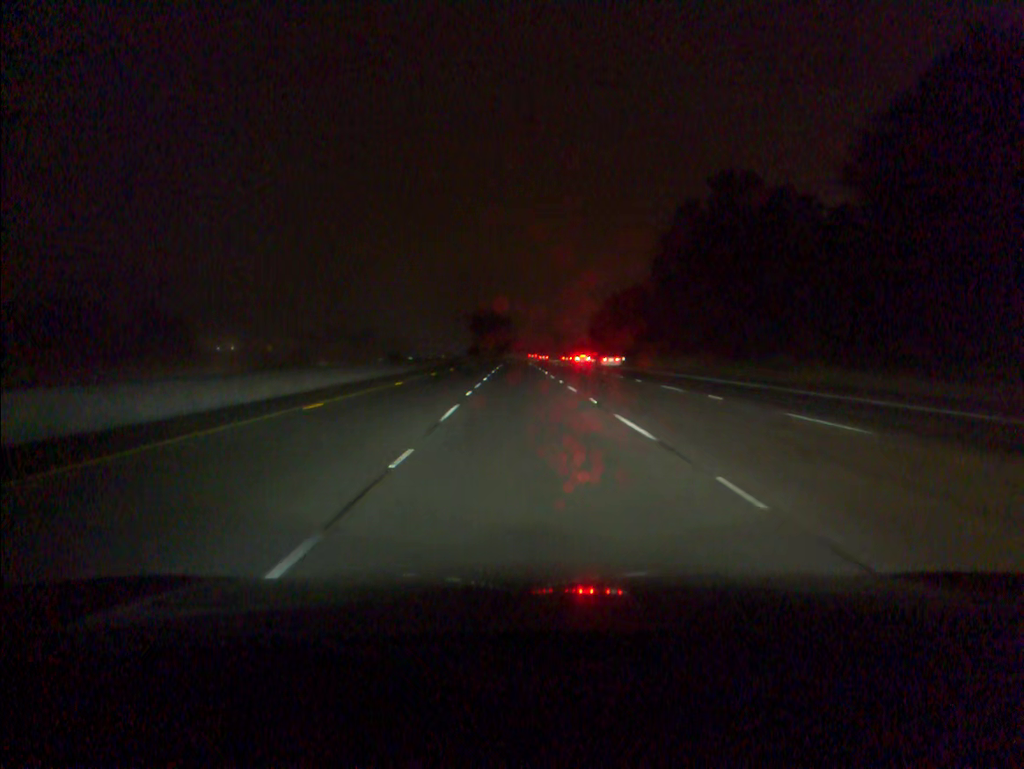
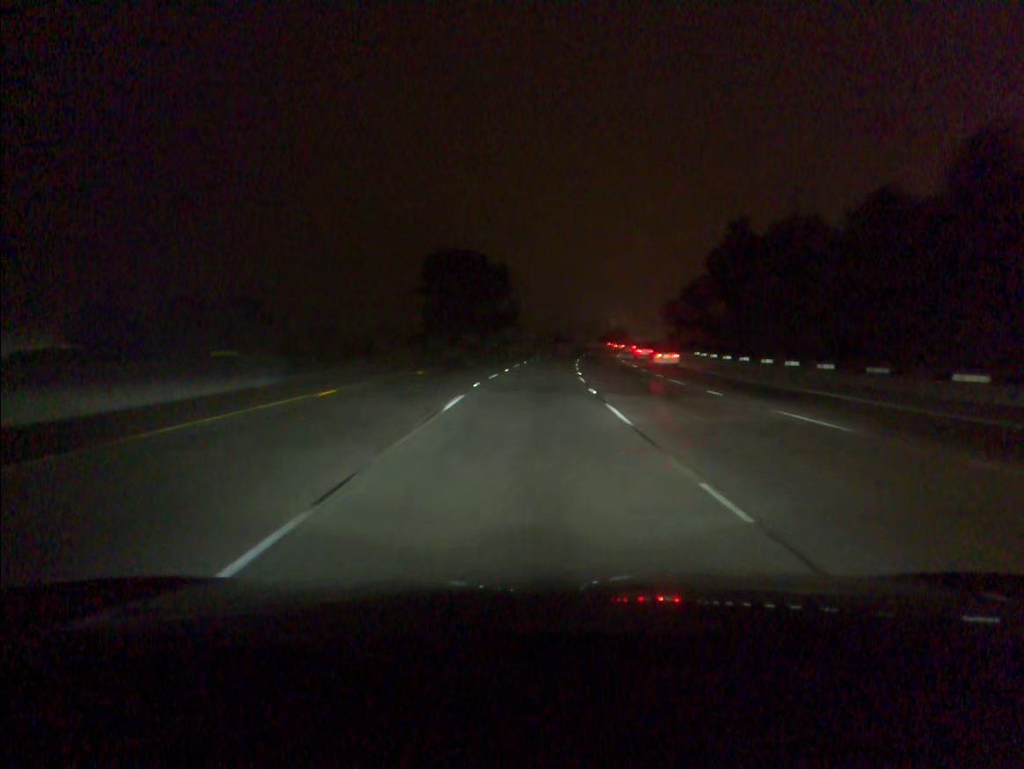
(-0.7, +101.5) m; 0°
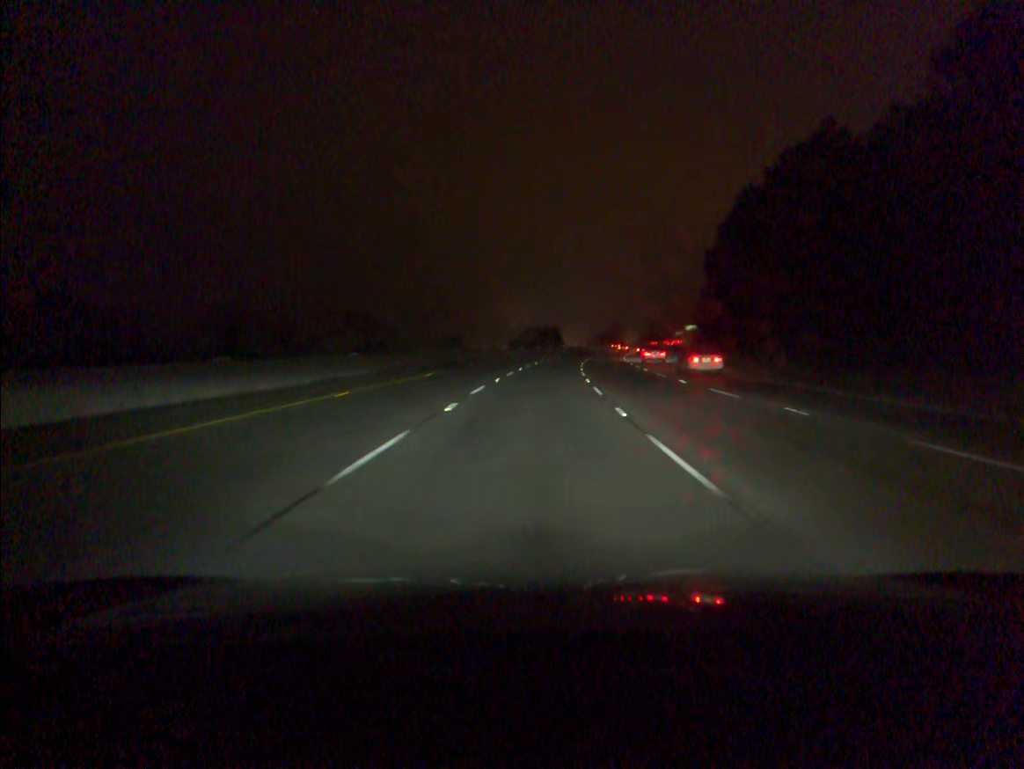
(+6.5, +100.3) m; +7°
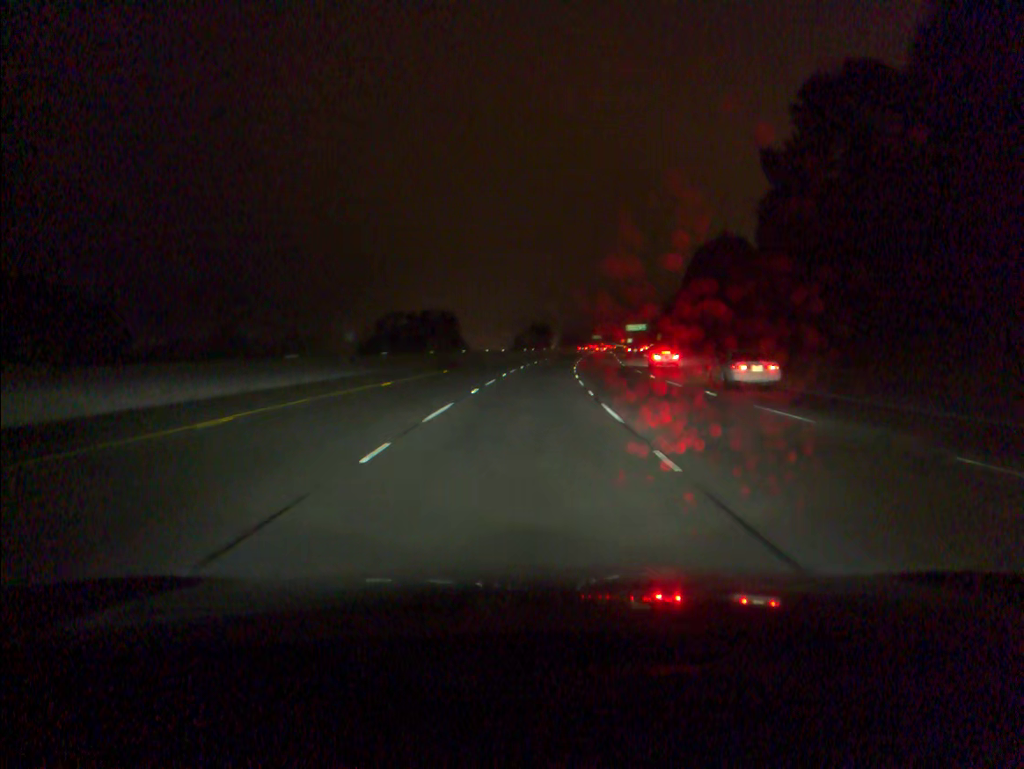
(+4.8, +80.5) m; +6°
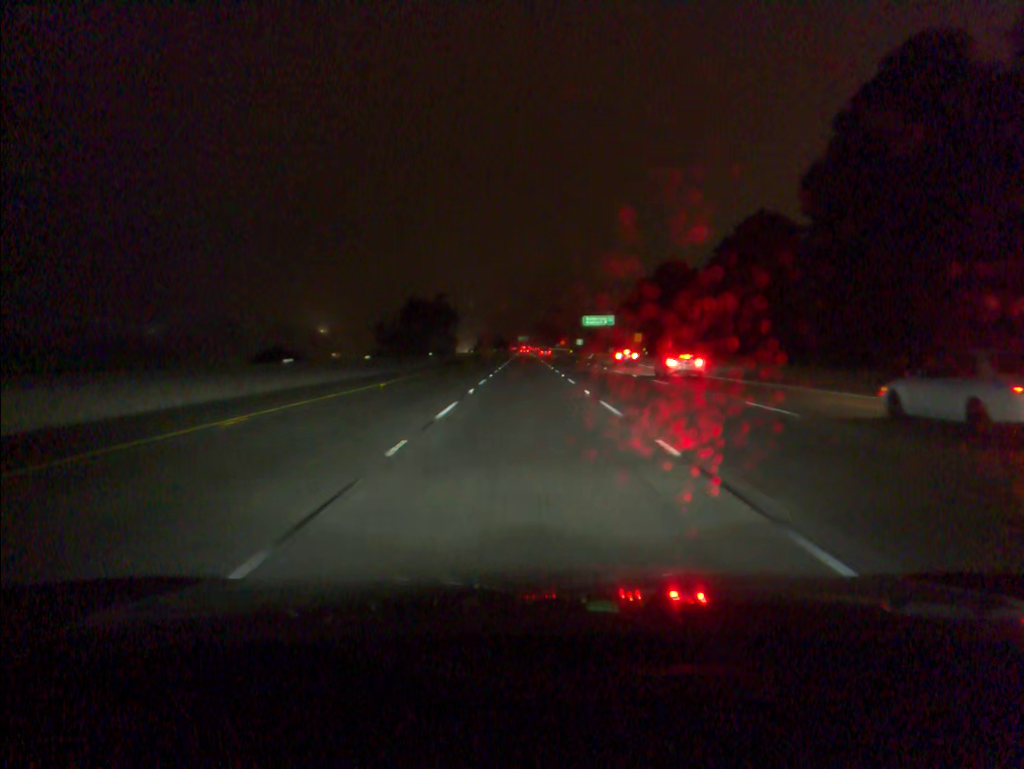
(+6.1, +101.2) m; +6°
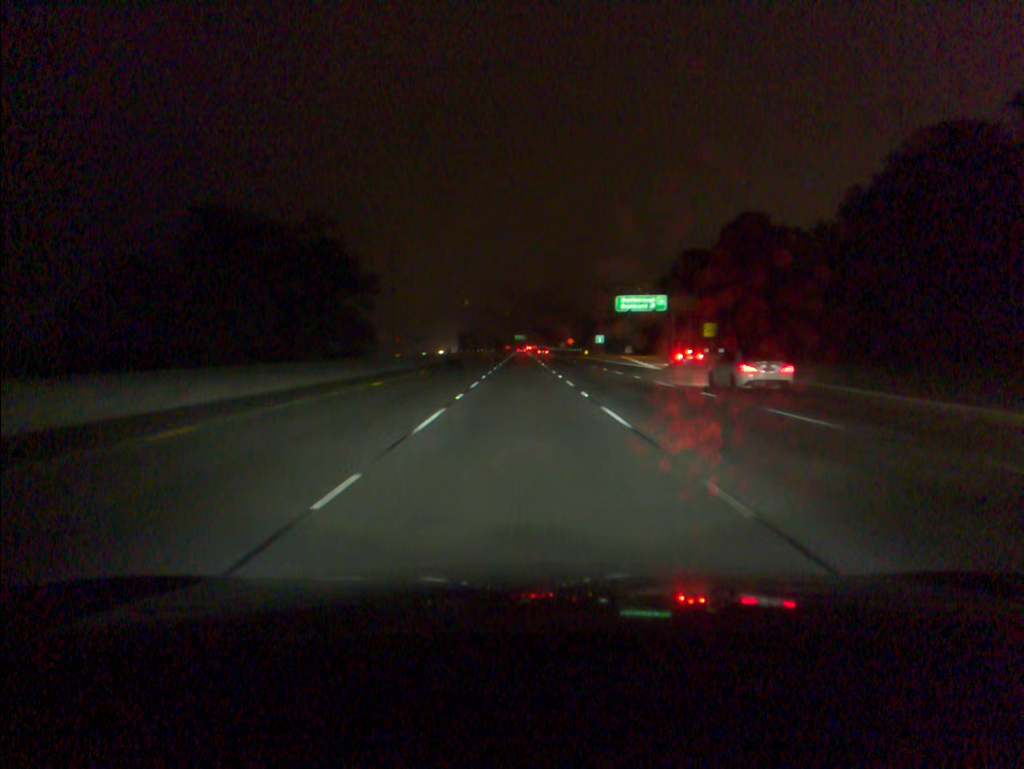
(+0.2, +60.9) m; 0°
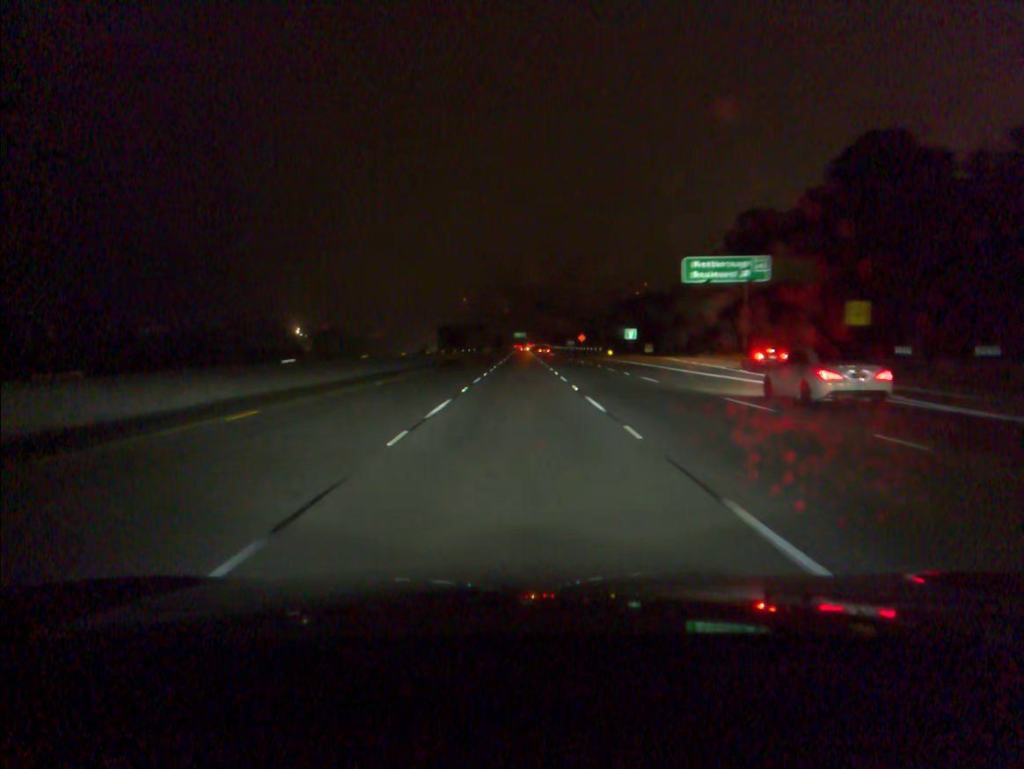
(0.0, +40.6) m; 0°
